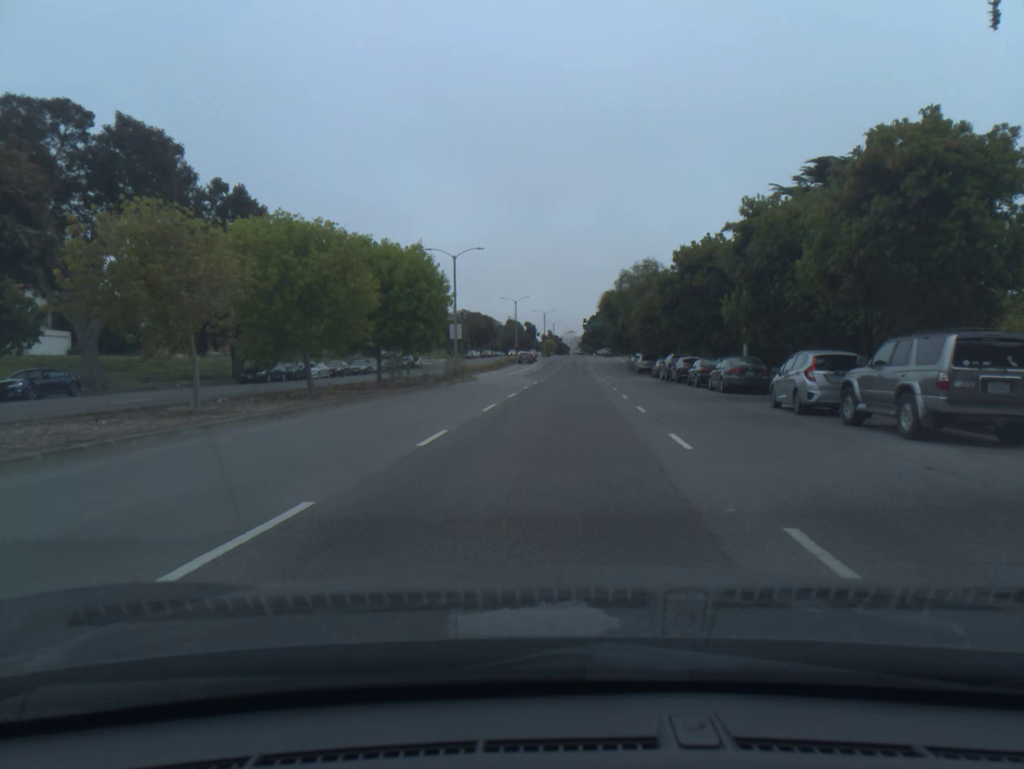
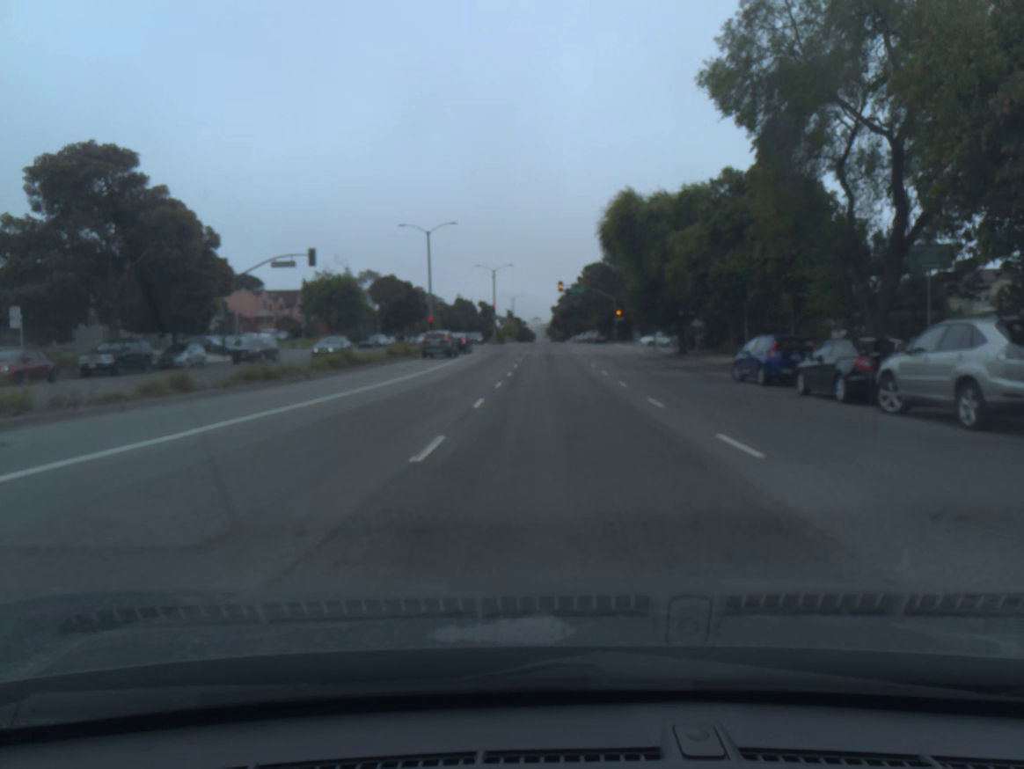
(+1.8, +59.7) m; +2°
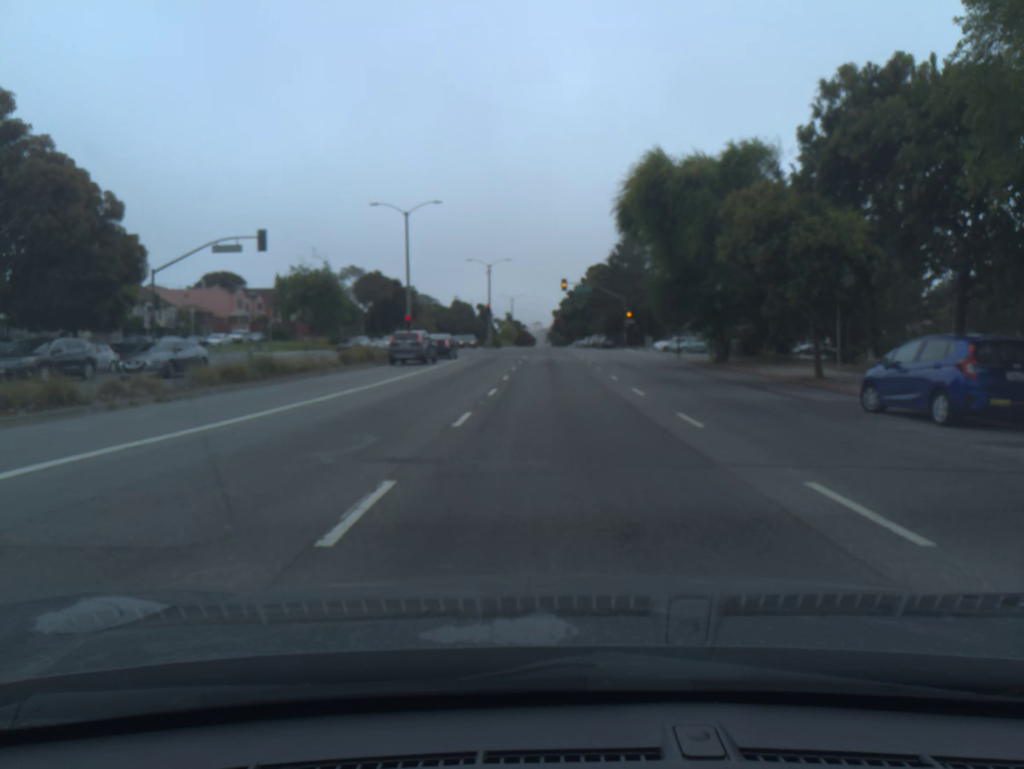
(0.0, +10.9) m; 0°
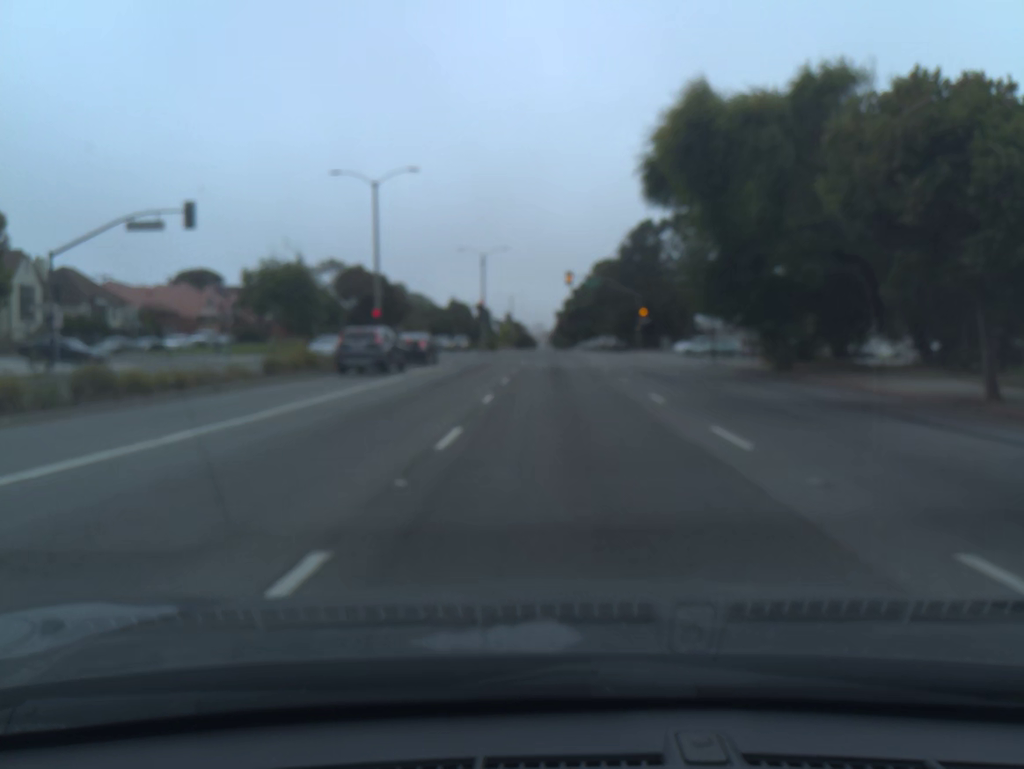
(0.0, +9.7) m; 0°
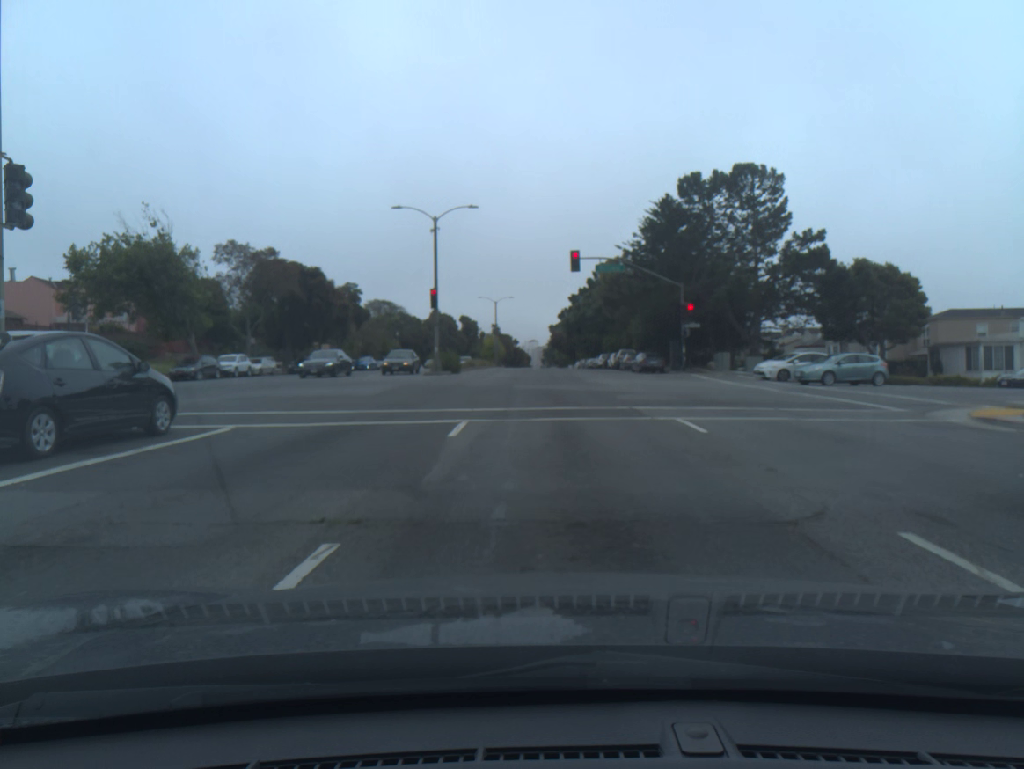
(+0.2, +29.7) m; +1°
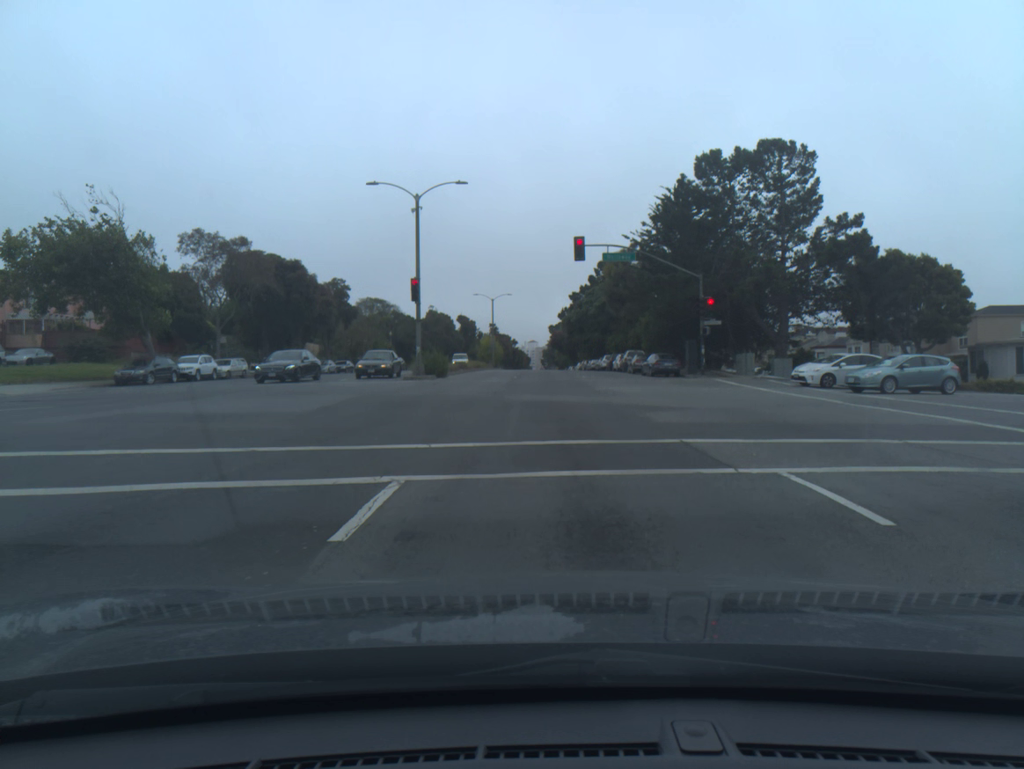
(0.0, +6.4) m; 0°
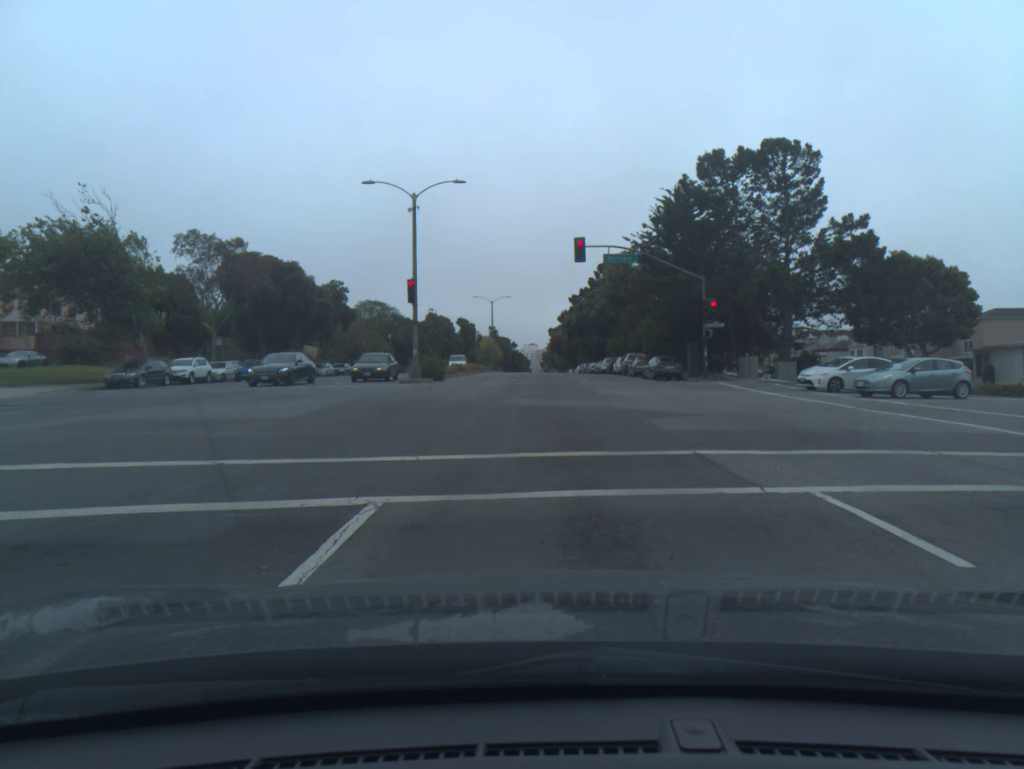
(0.0, +1.0) m; 0°
